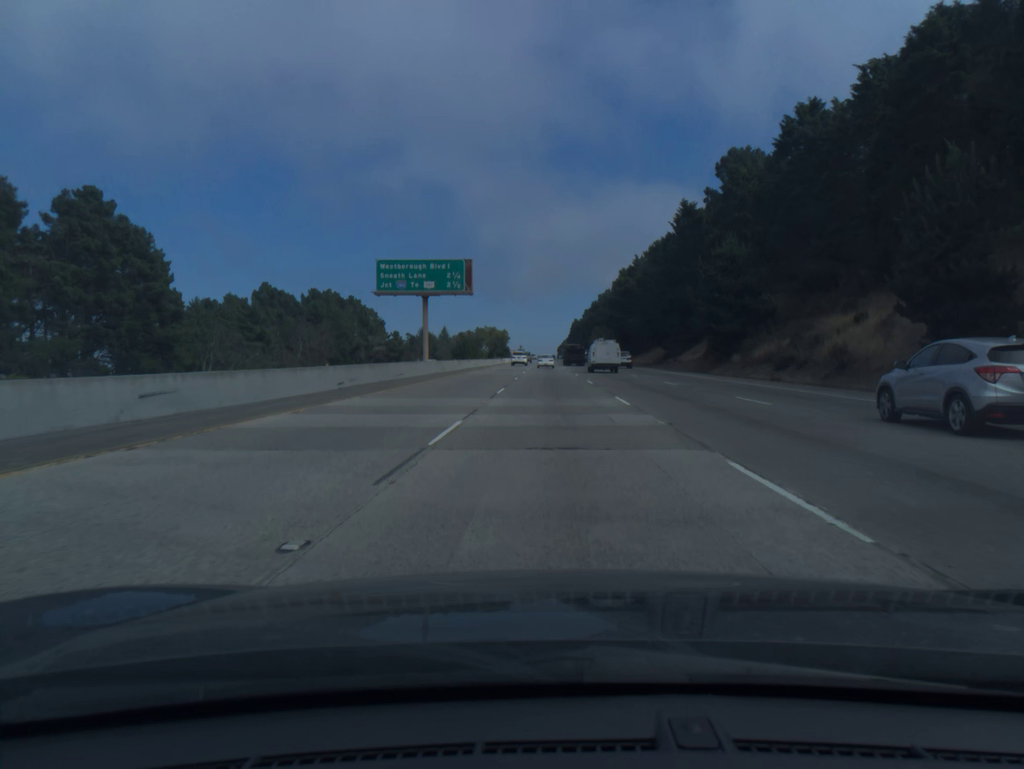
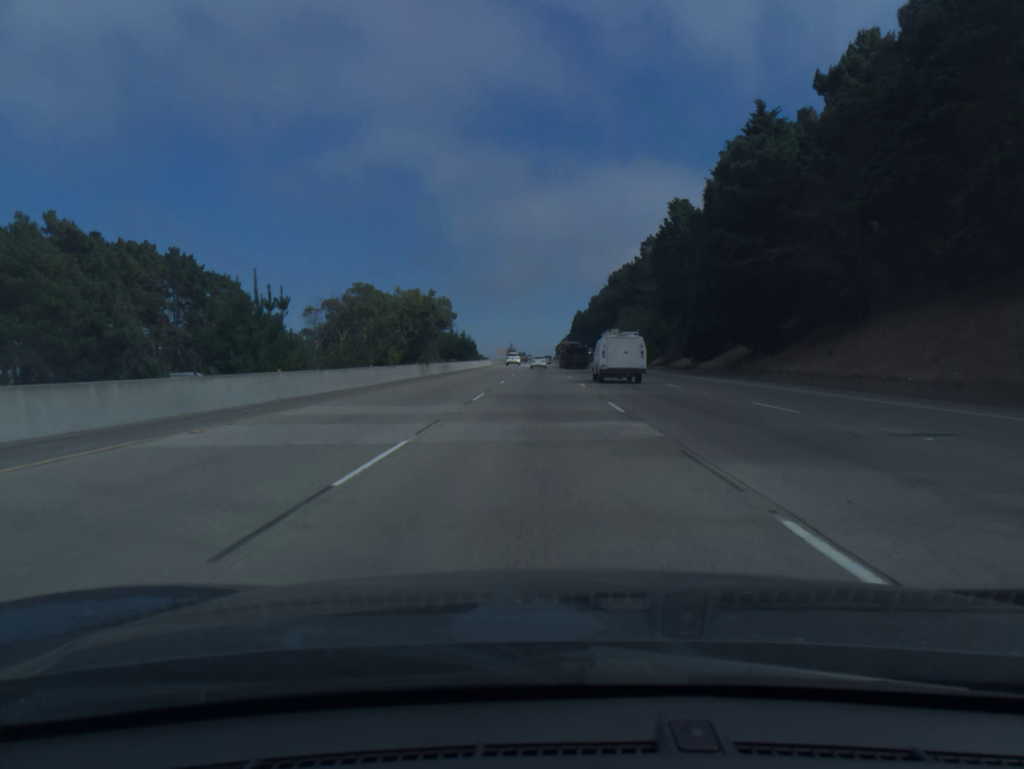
(+0.9, +91.3) m; 0°
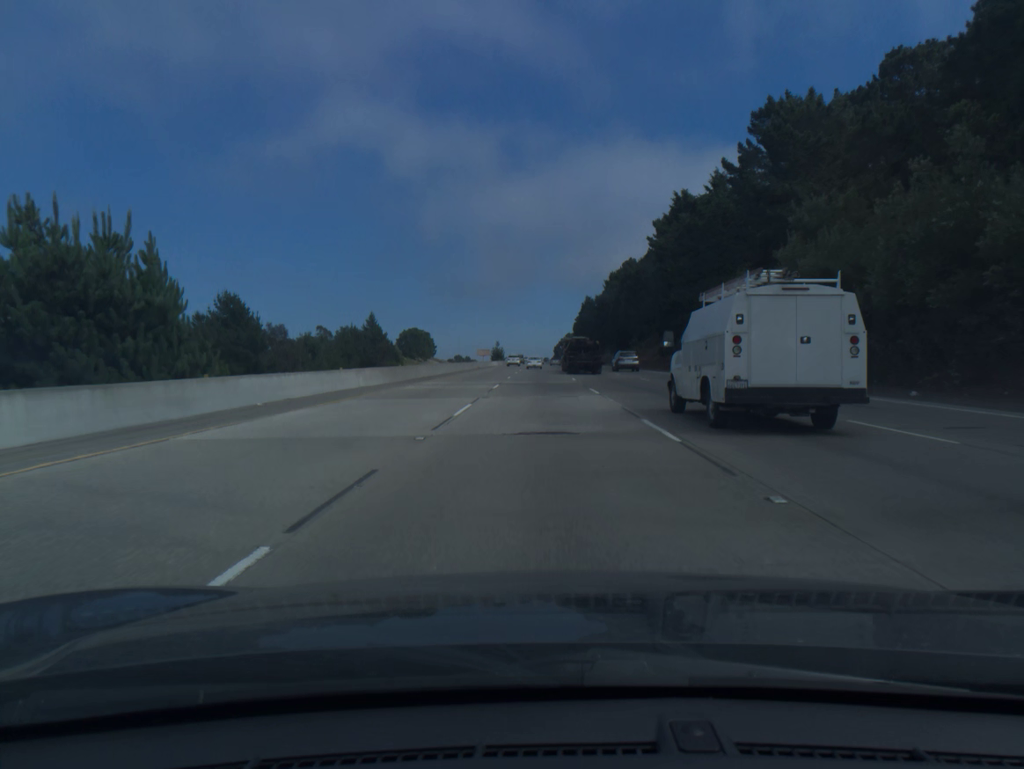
(-0.2, +93.6) m; 0°
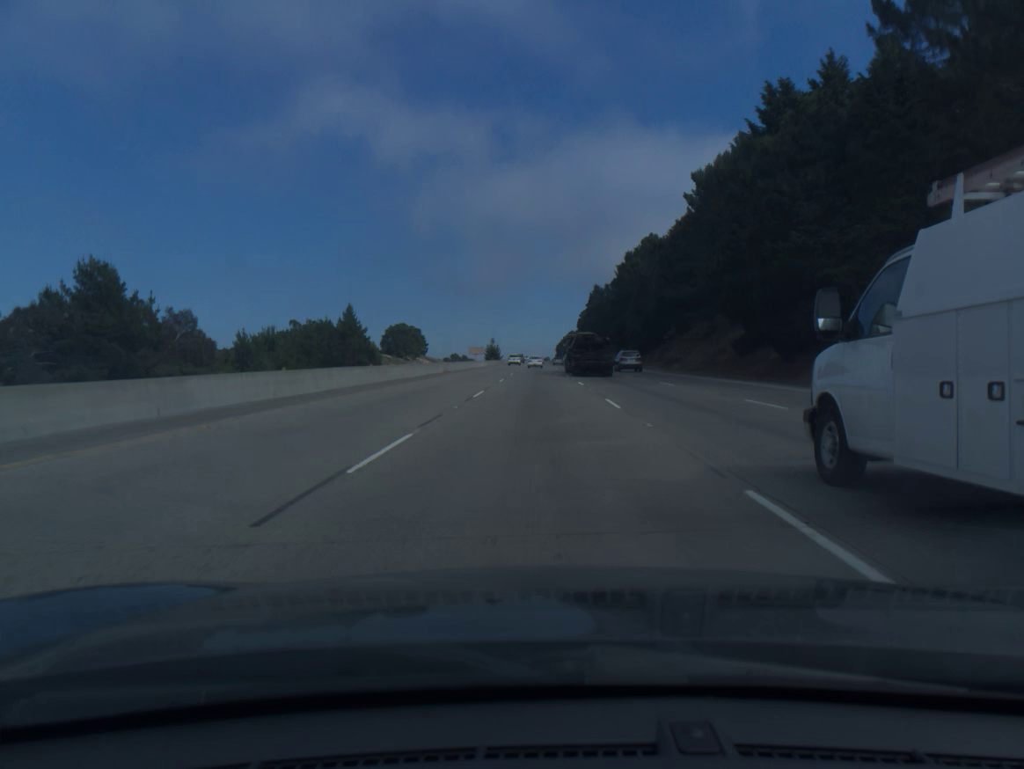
(0.0, +37.3) m; 0°
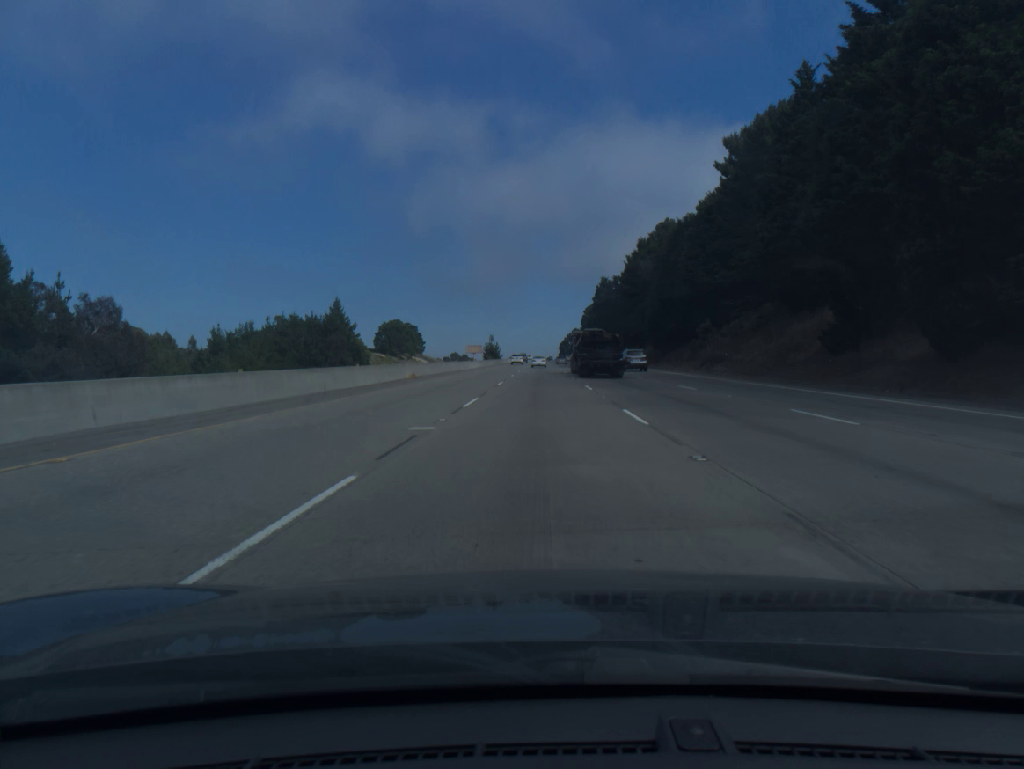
(0.0, +18.5) m; 0°
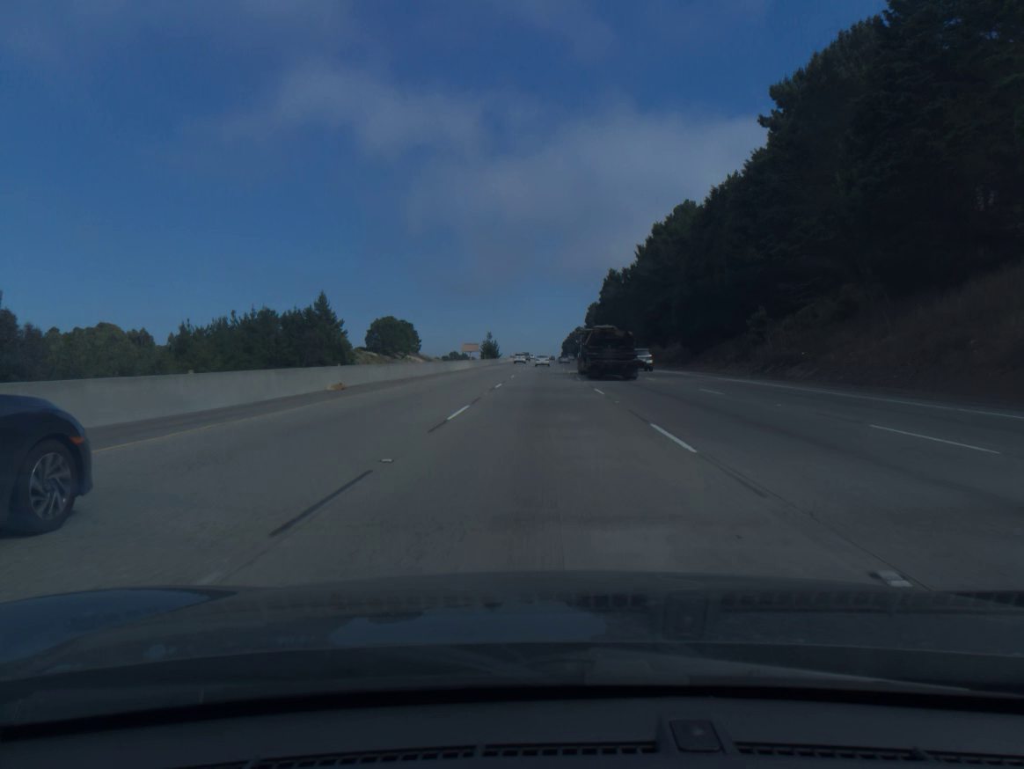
(0.0, +18.5) m; 0°
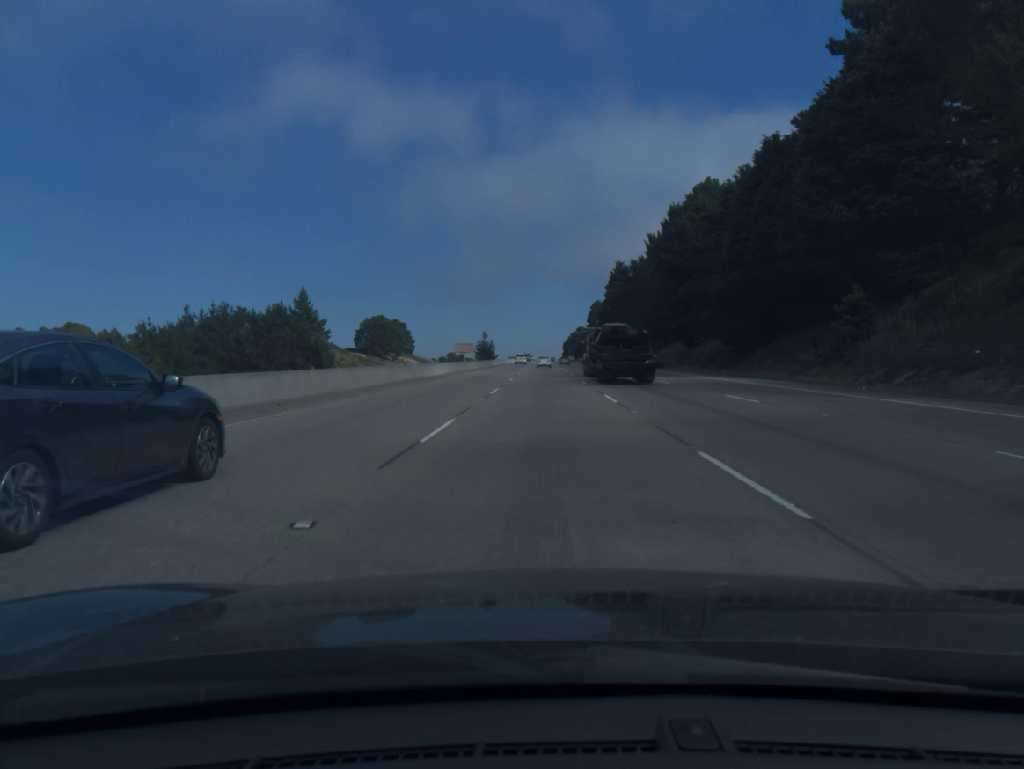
(0.0, +18.5) m; 0°
